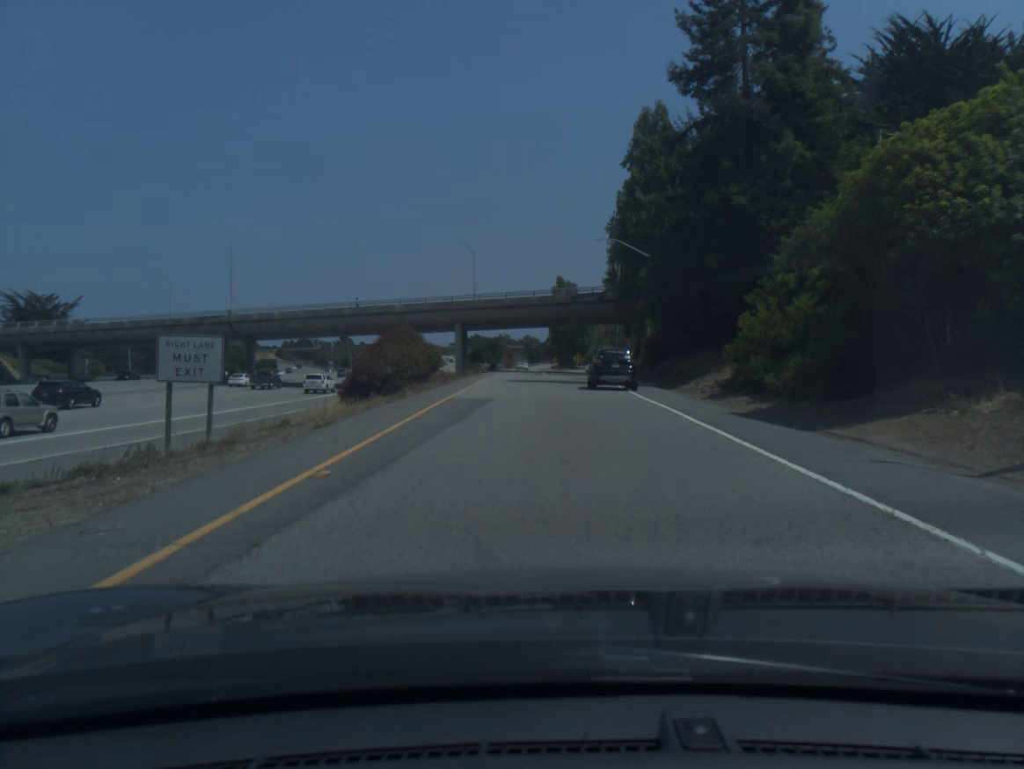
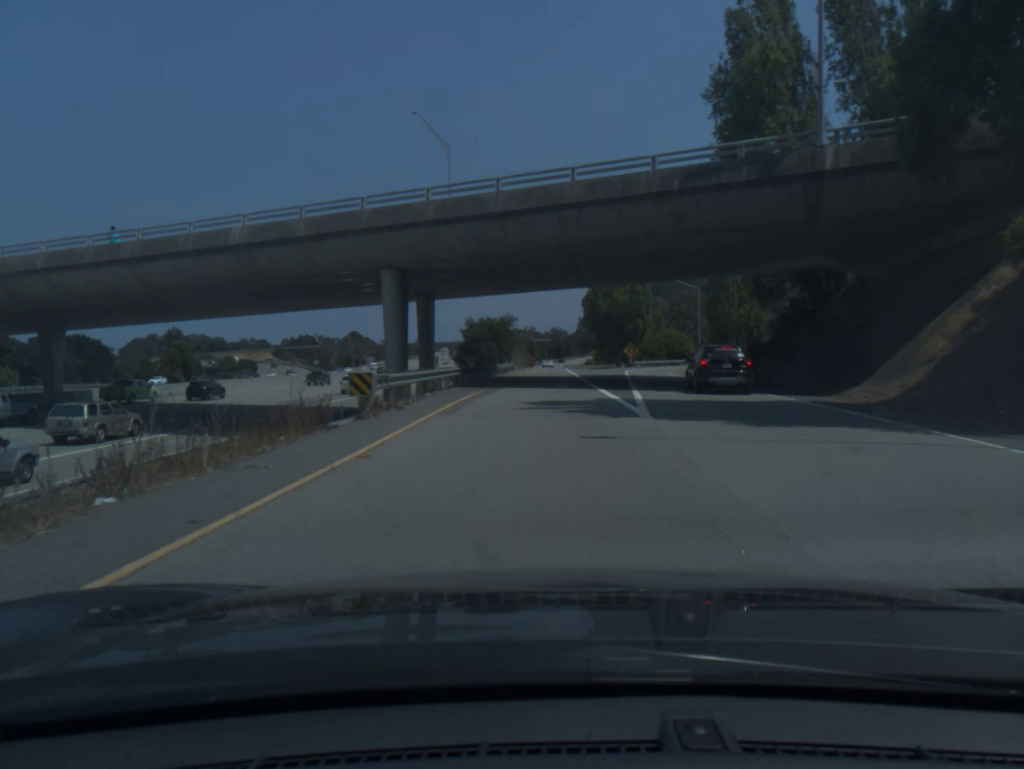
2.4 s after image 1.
(-1.3, +50.9) m; -2°
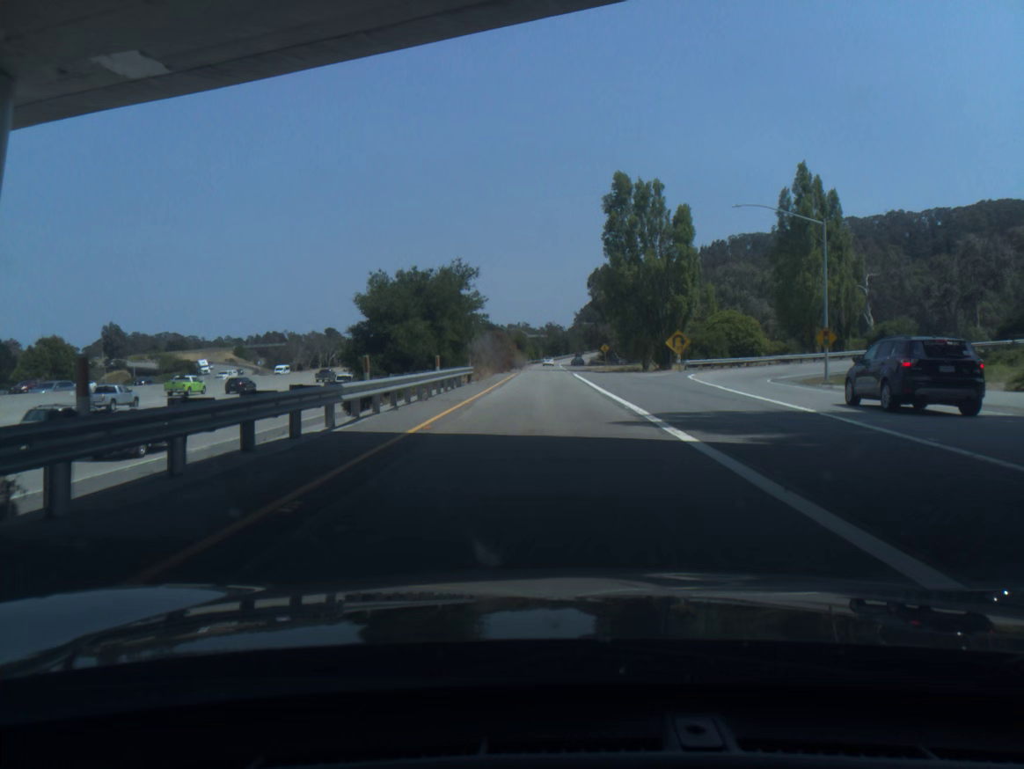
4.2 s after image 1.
(+0.3, +39.8) m; +1°
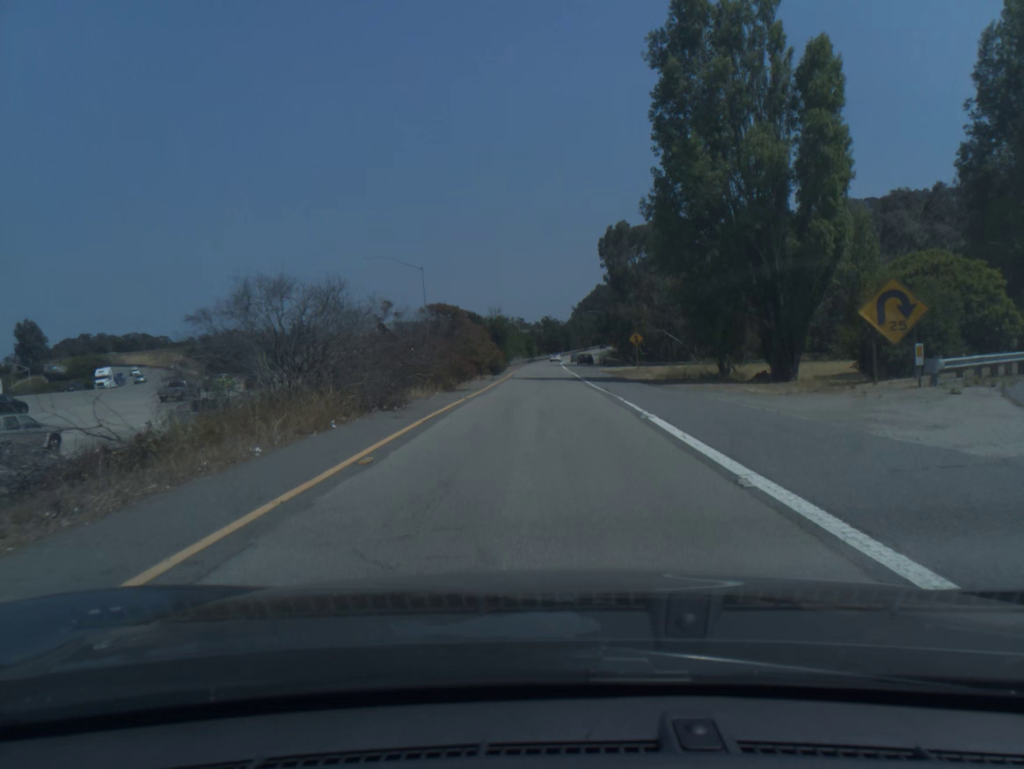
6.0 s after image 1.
(+0.1, +40.8) m; 0°
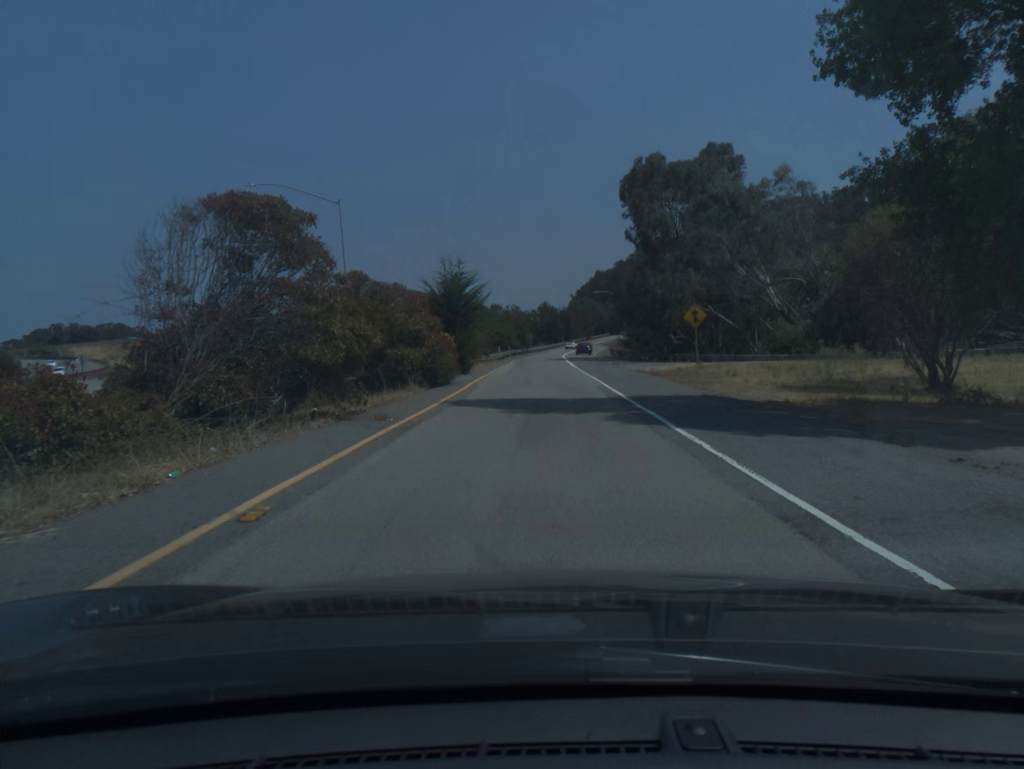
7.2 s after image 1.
(0.0, +27.5) m; 0°
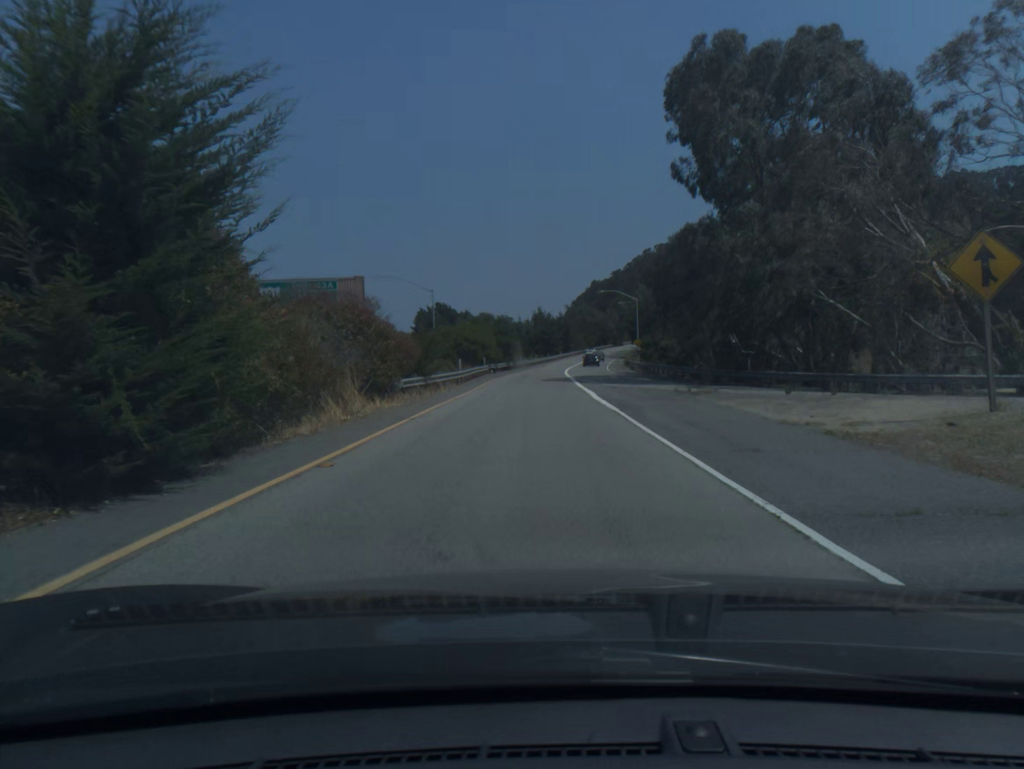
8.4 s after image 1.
(+0.1, +27.3) m; 0°
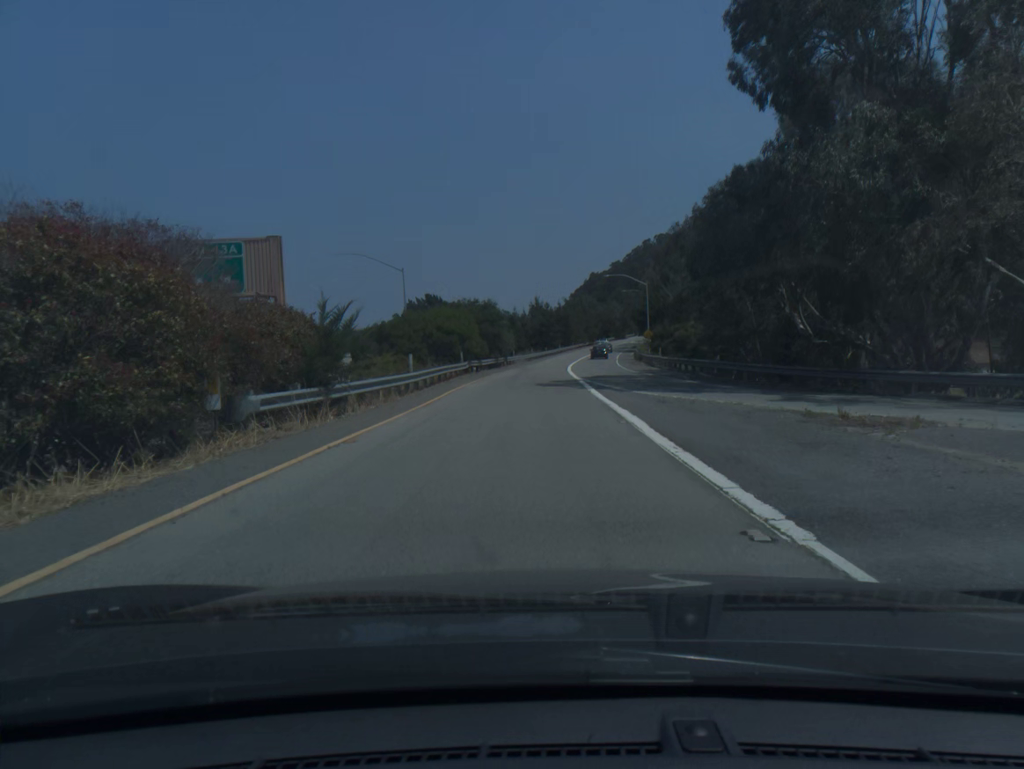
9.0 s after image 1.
(0.0, +13.5) m; 0°
